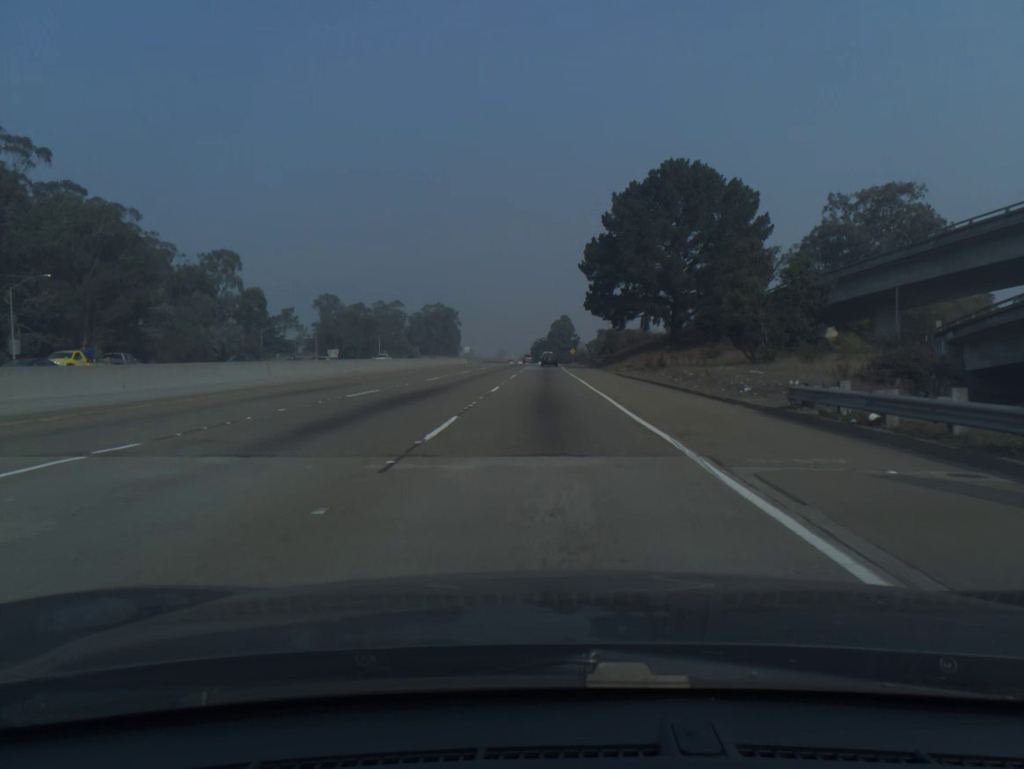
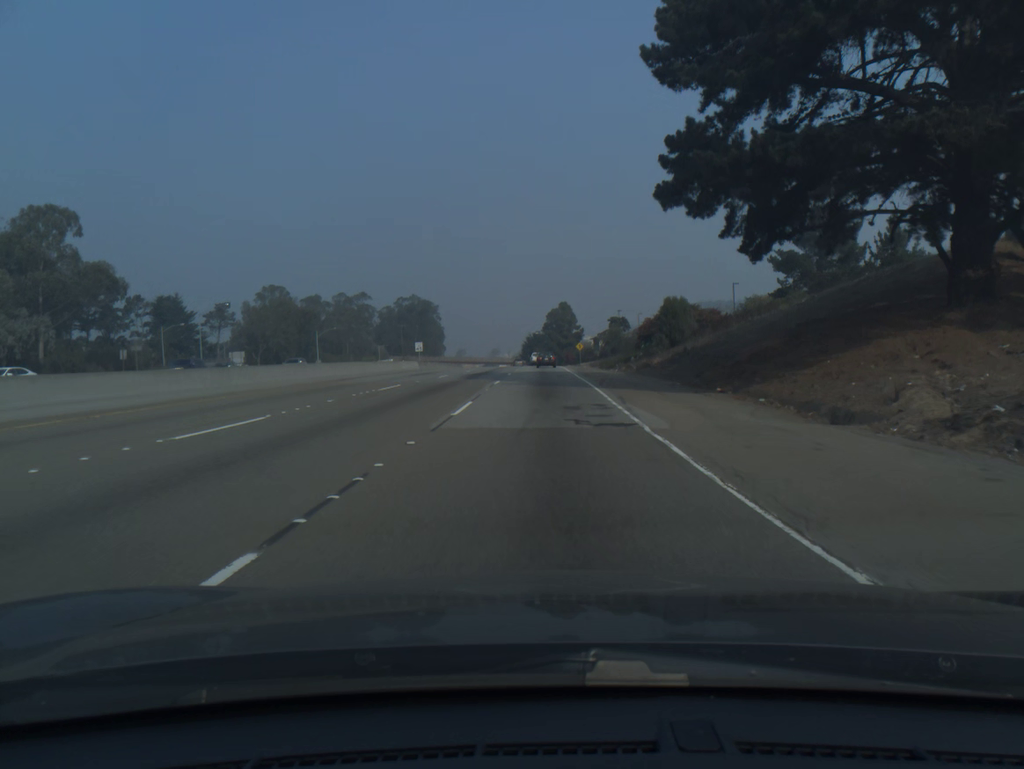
(+0.2, +54.3) m; 0°
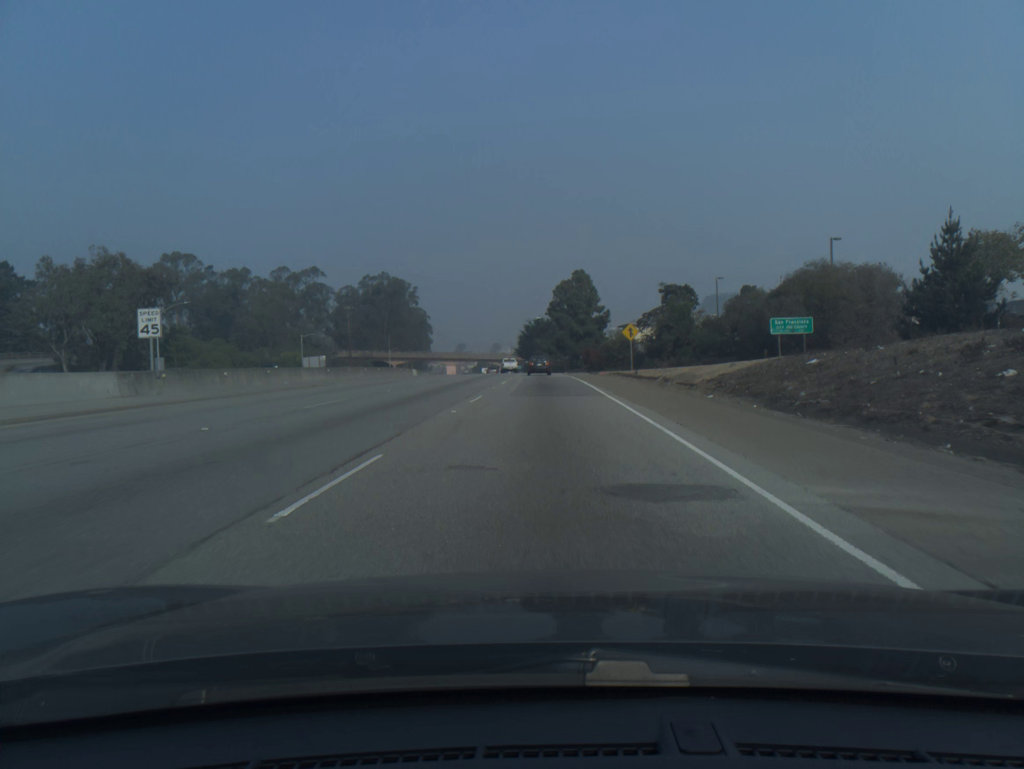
(-0.1, +67.9) m; 0°
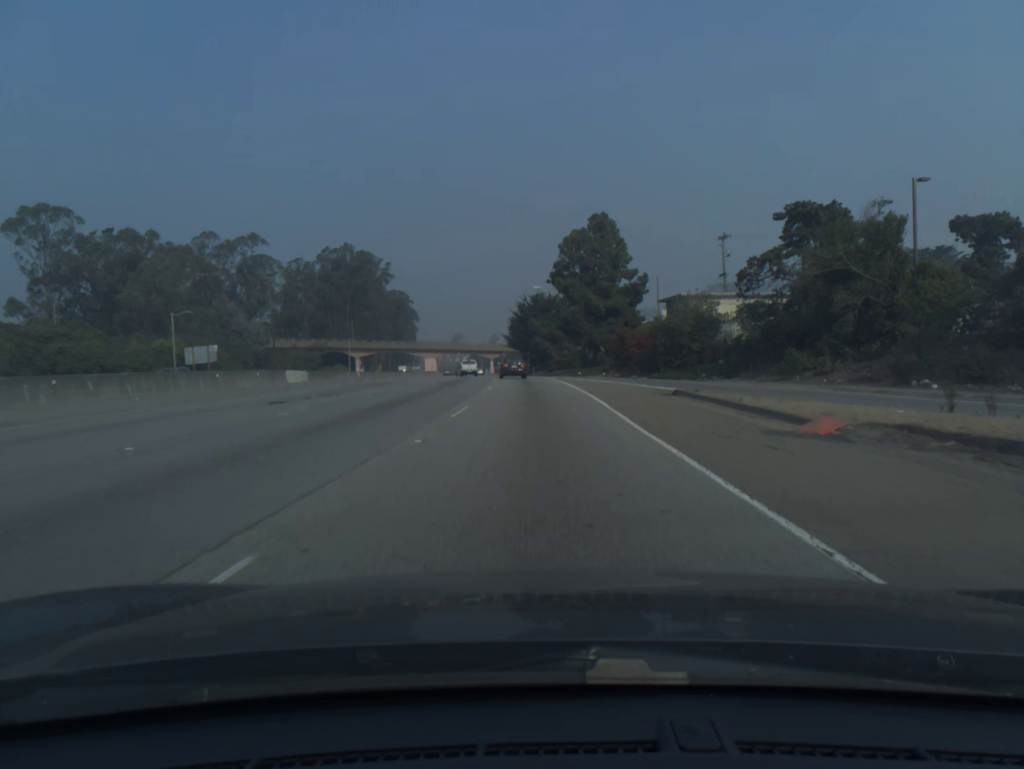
(0.0, +48.1) m; 0°
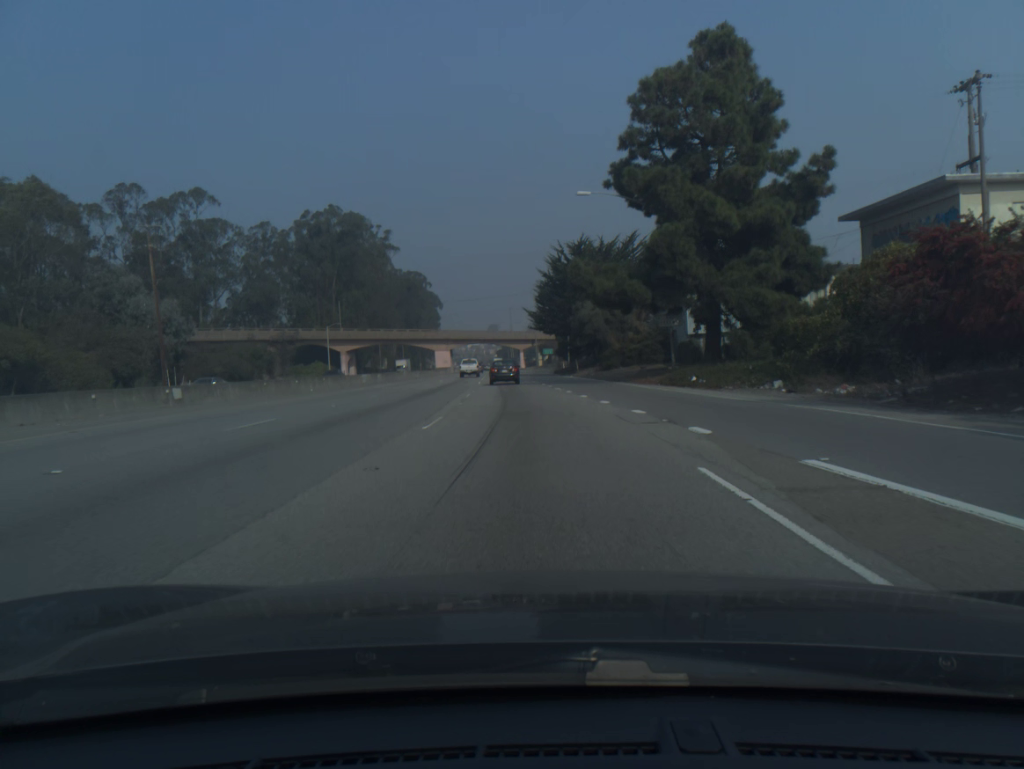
(-0.8, +46.1) m; -2°
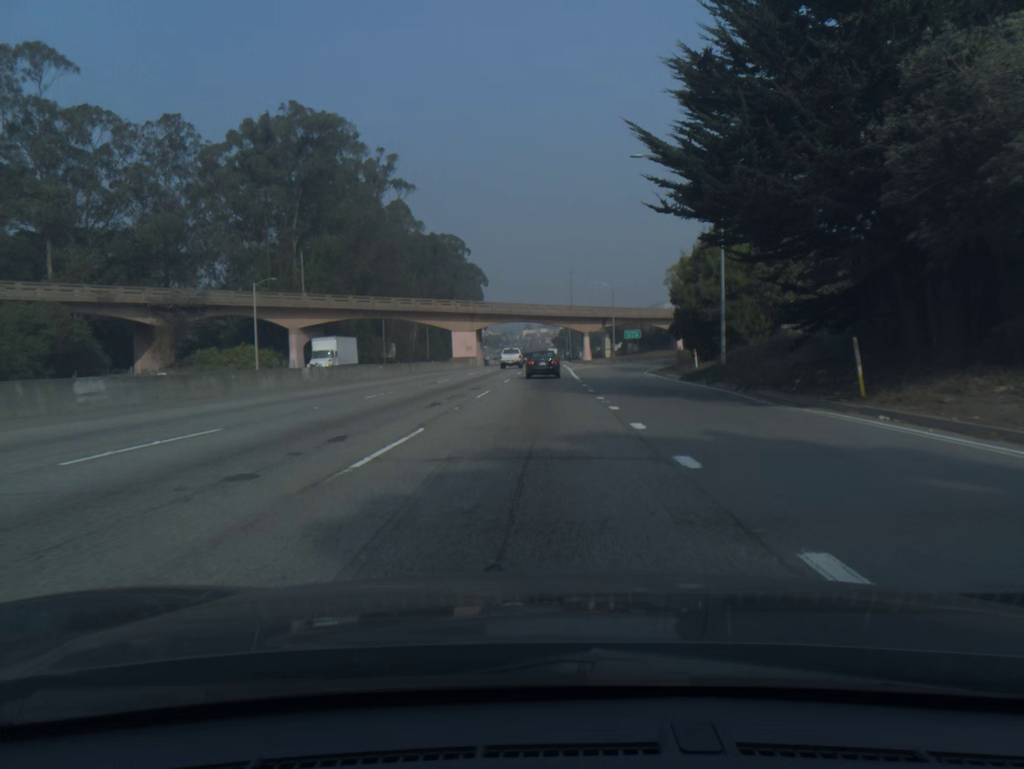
(-2.7, +58.1) m; -5°
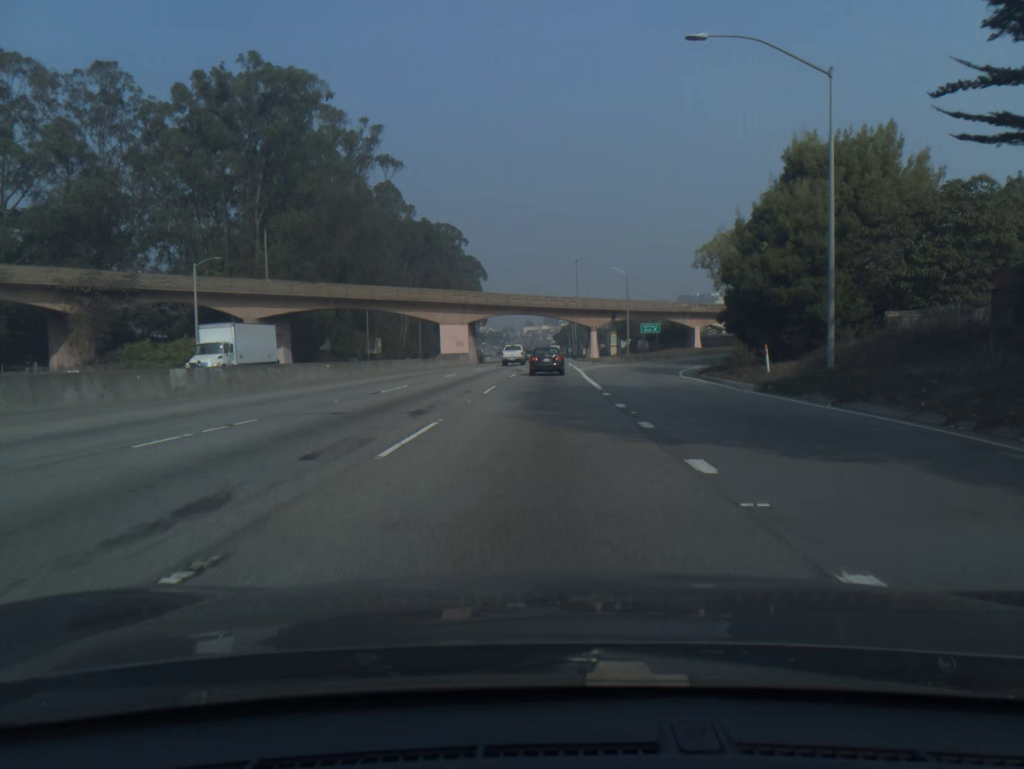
(0.0, +14.0) m; 0°
